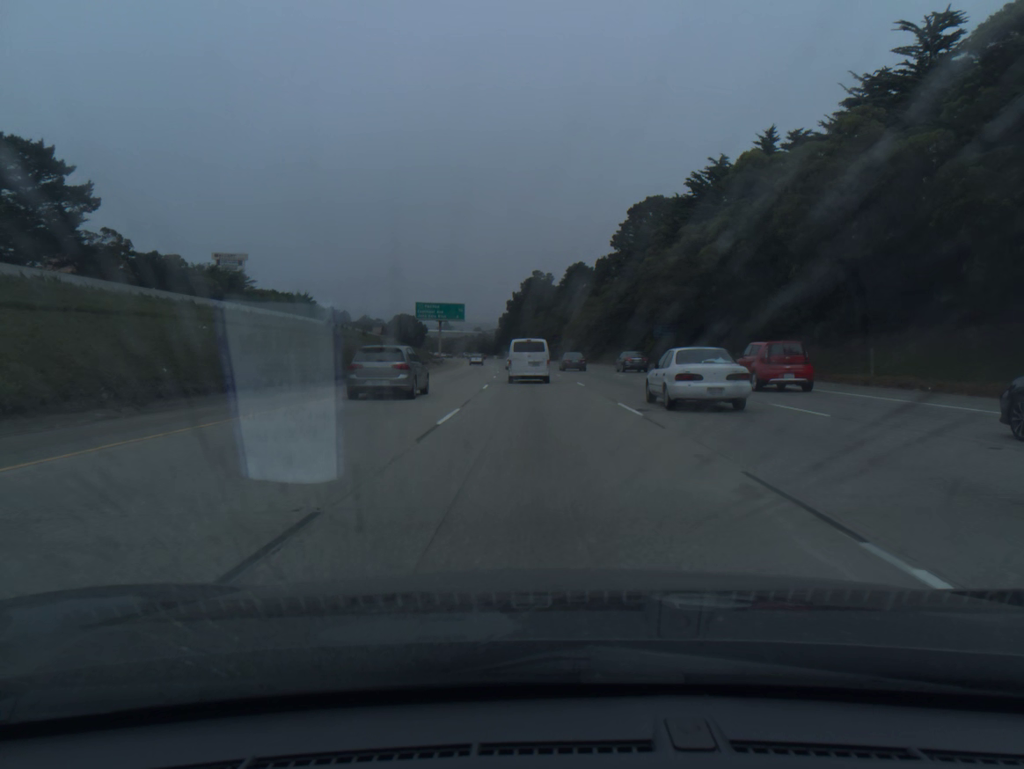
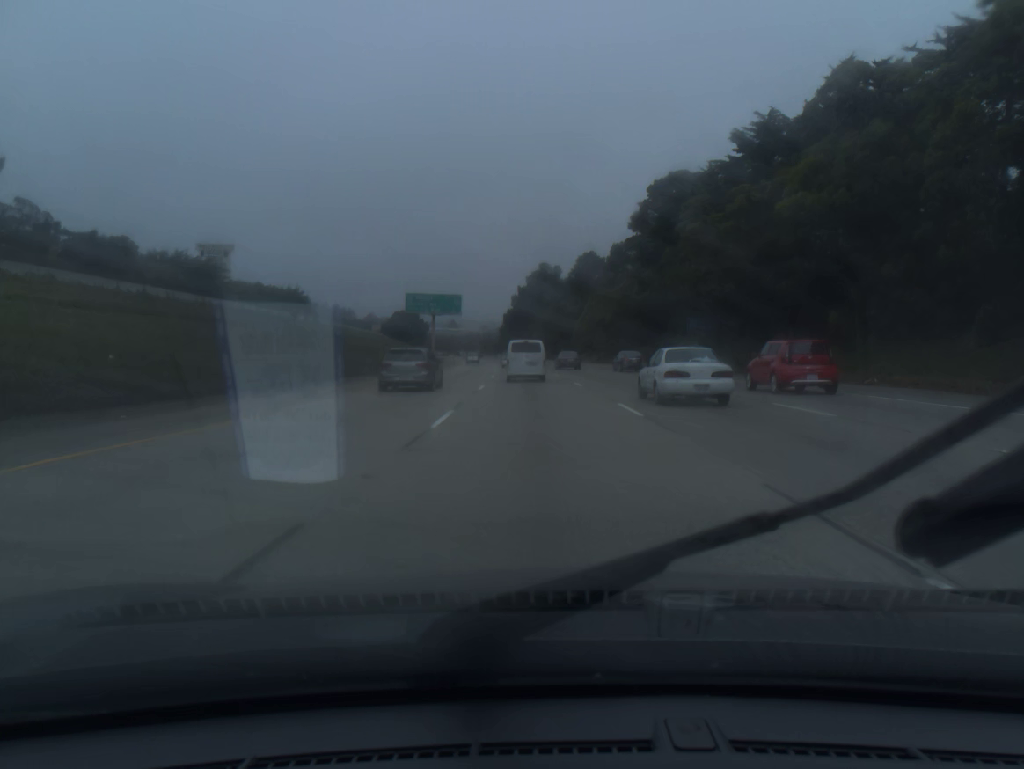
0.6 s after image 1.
(0.0, +15.0) m; 0°
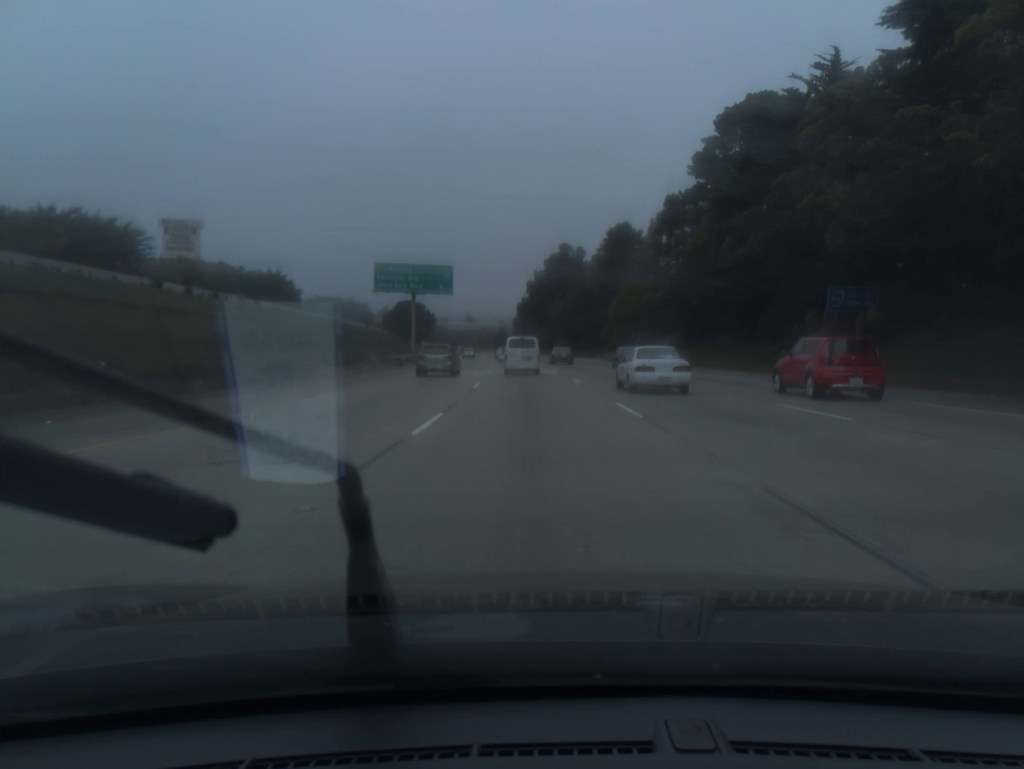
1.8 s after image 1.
(-0.3, +29.9) m; -1°
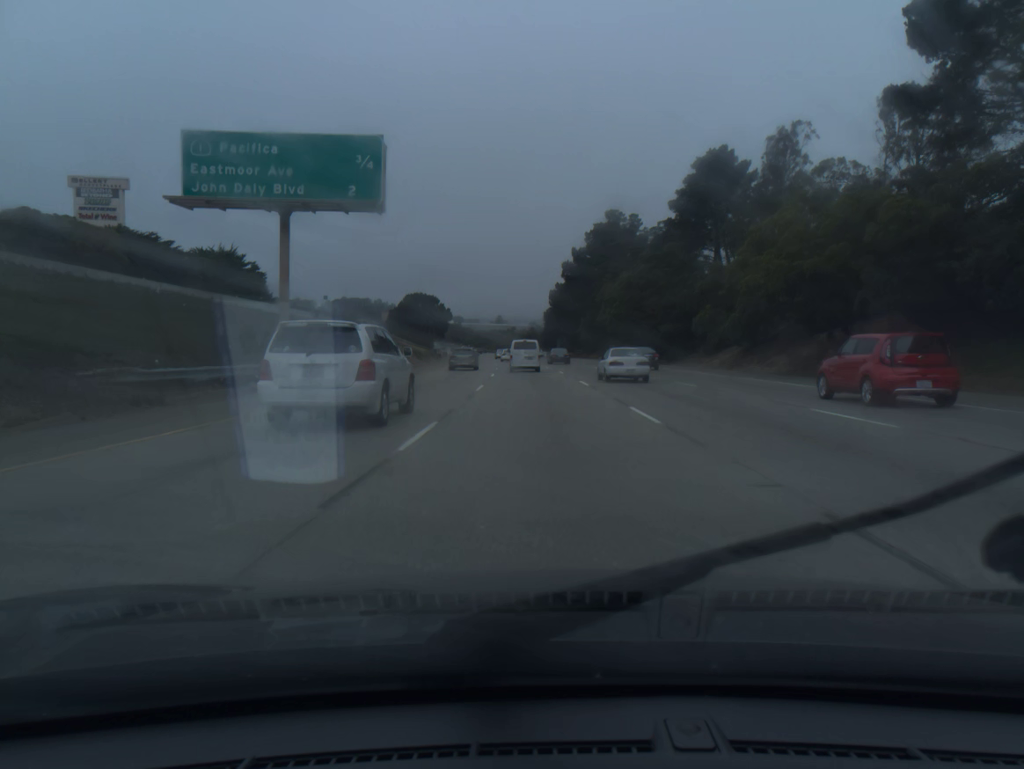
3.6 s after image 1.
(-1.2, +45.1) m; -3°
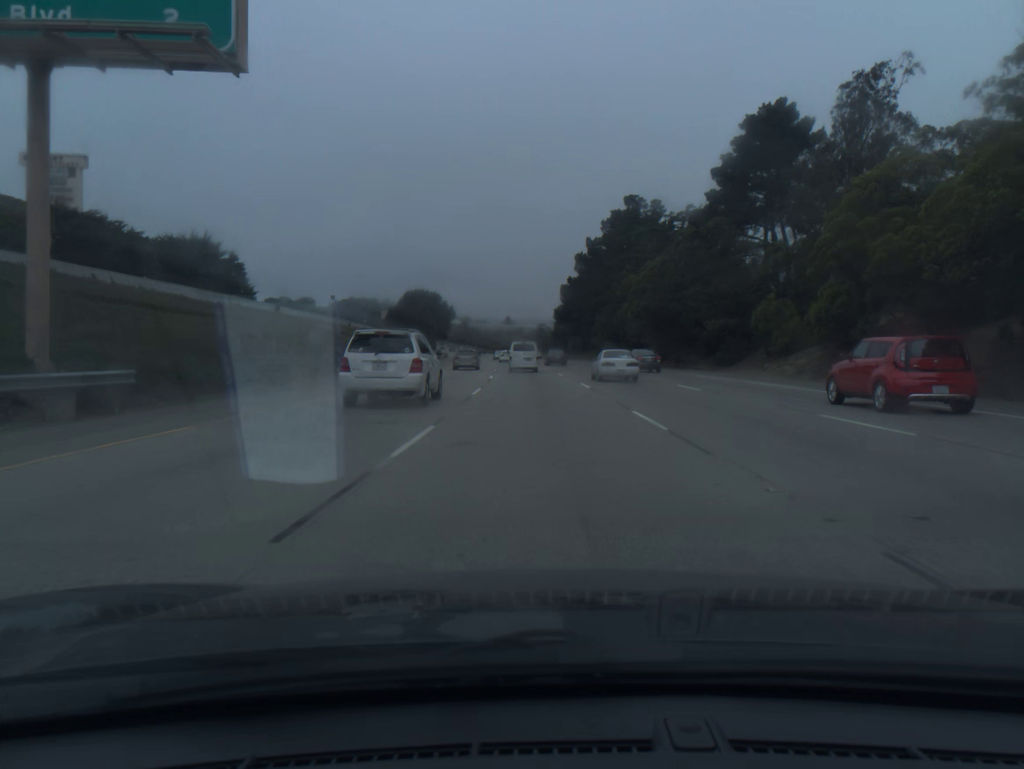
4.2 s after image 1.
(-0.1, +15.2) m; -1°
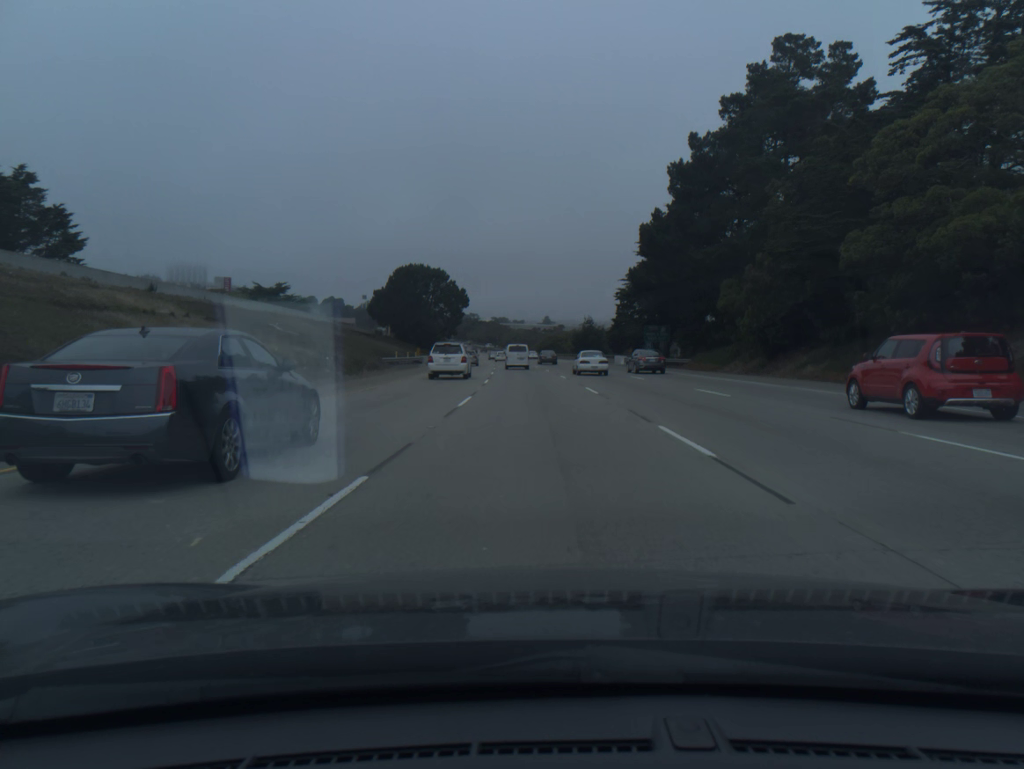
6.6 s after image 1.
(-1.2, +61.6) m; -2°
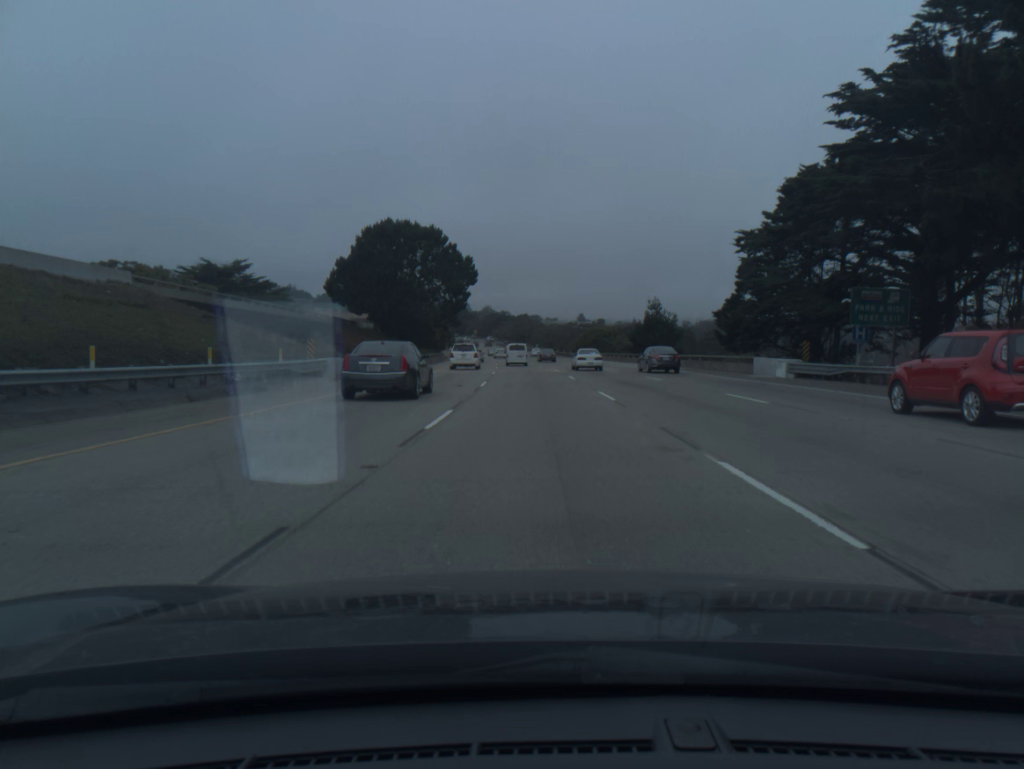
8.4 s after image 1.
(-1.0, +47.7) m; -2°
